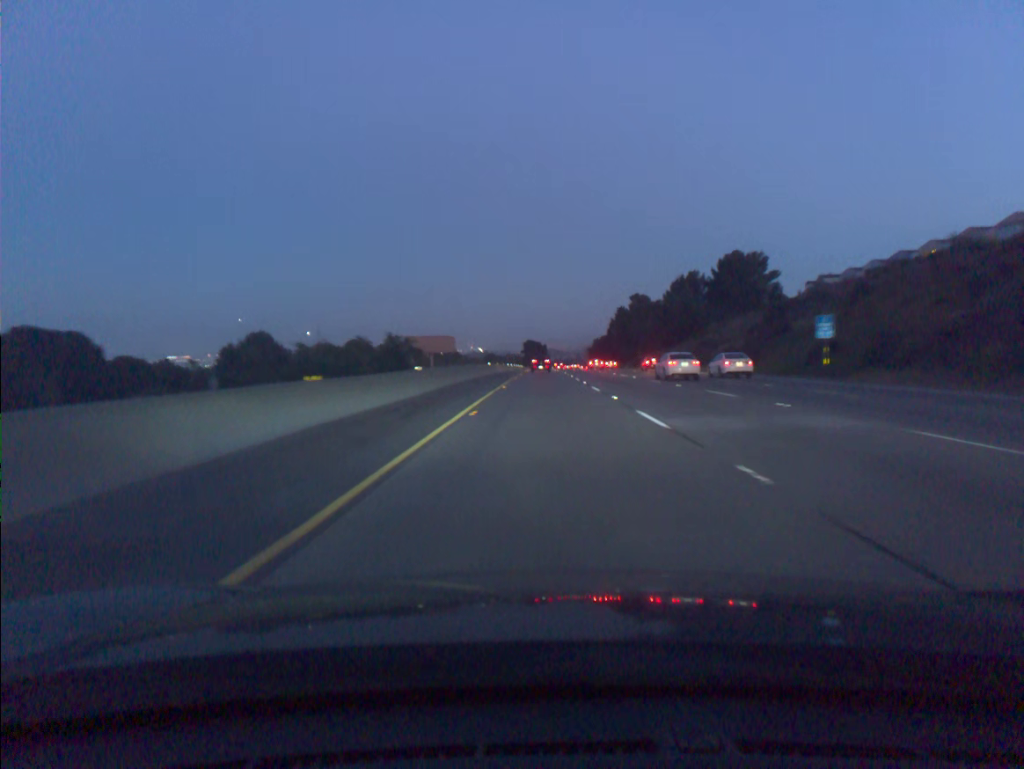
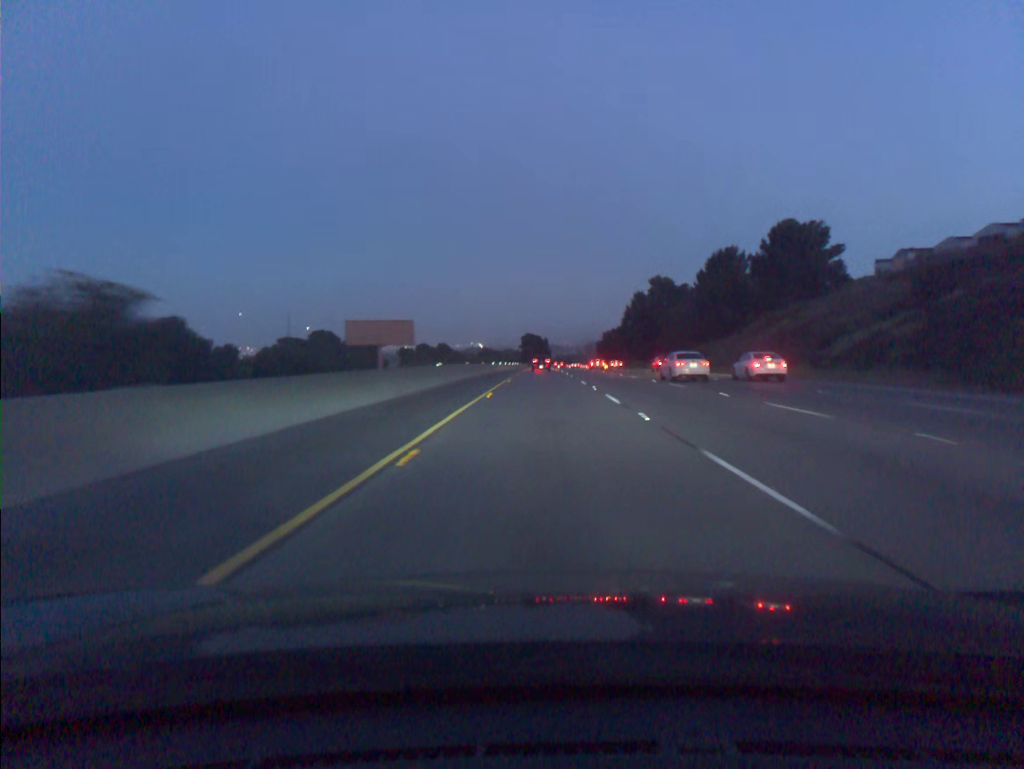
(0.0, +36.8) m; 0°
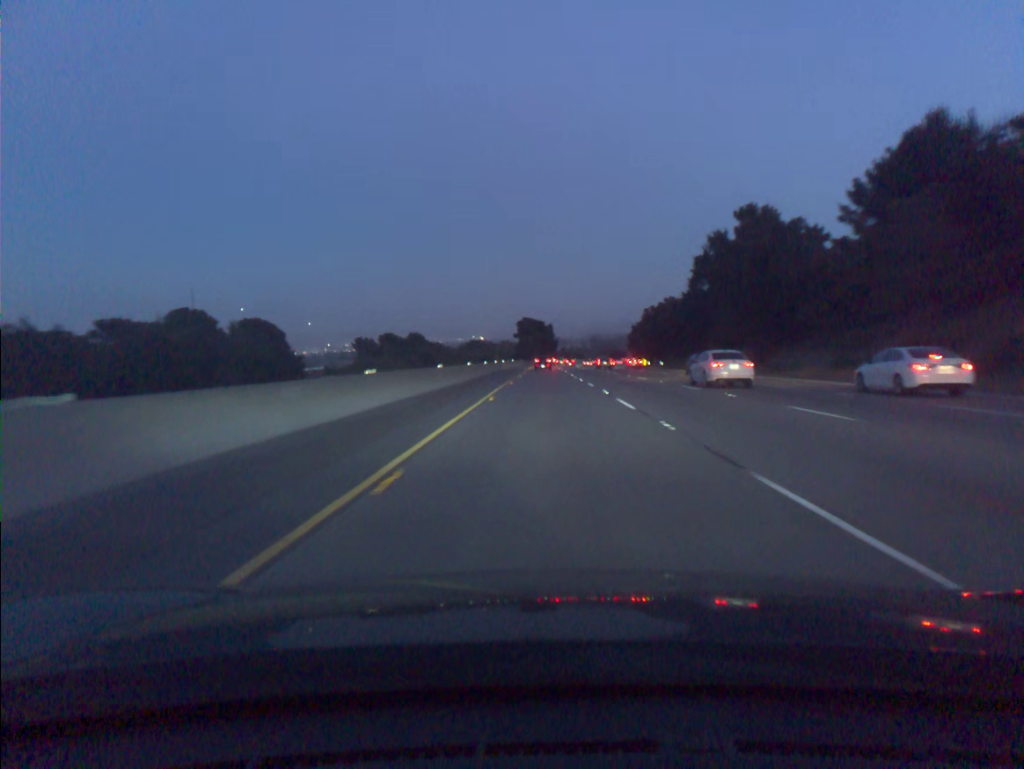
(-0.1, +74.8) m; 0°
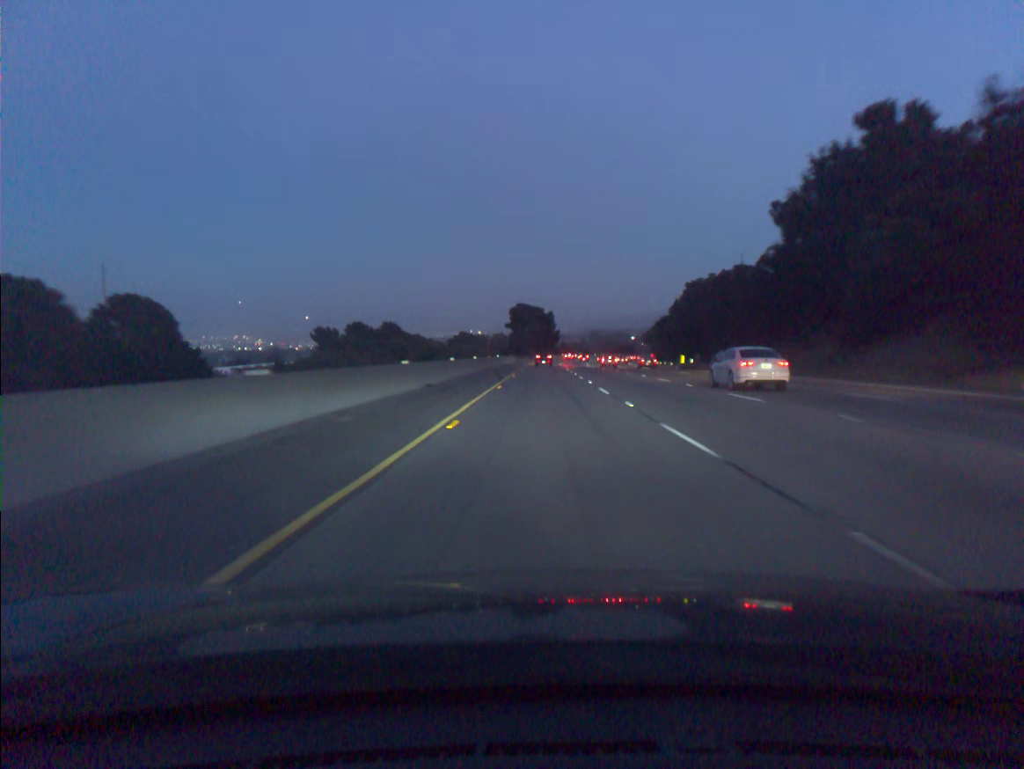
(0.0, +38.1) m; 0°
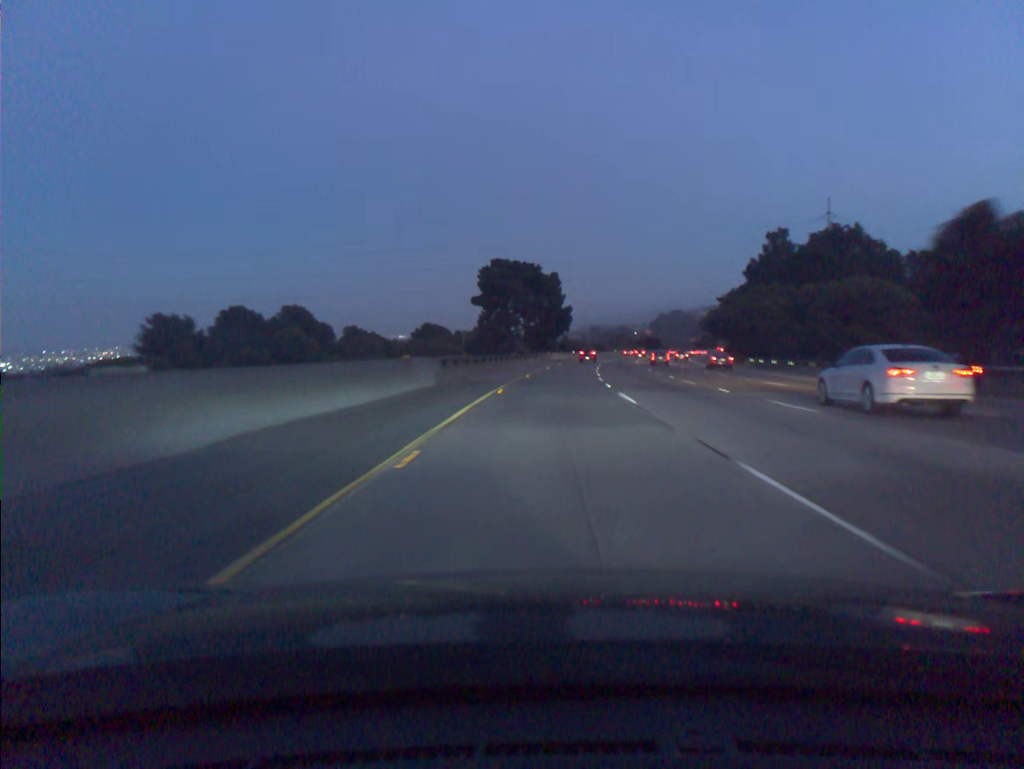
(+0.1, +77.6) m; 0°
